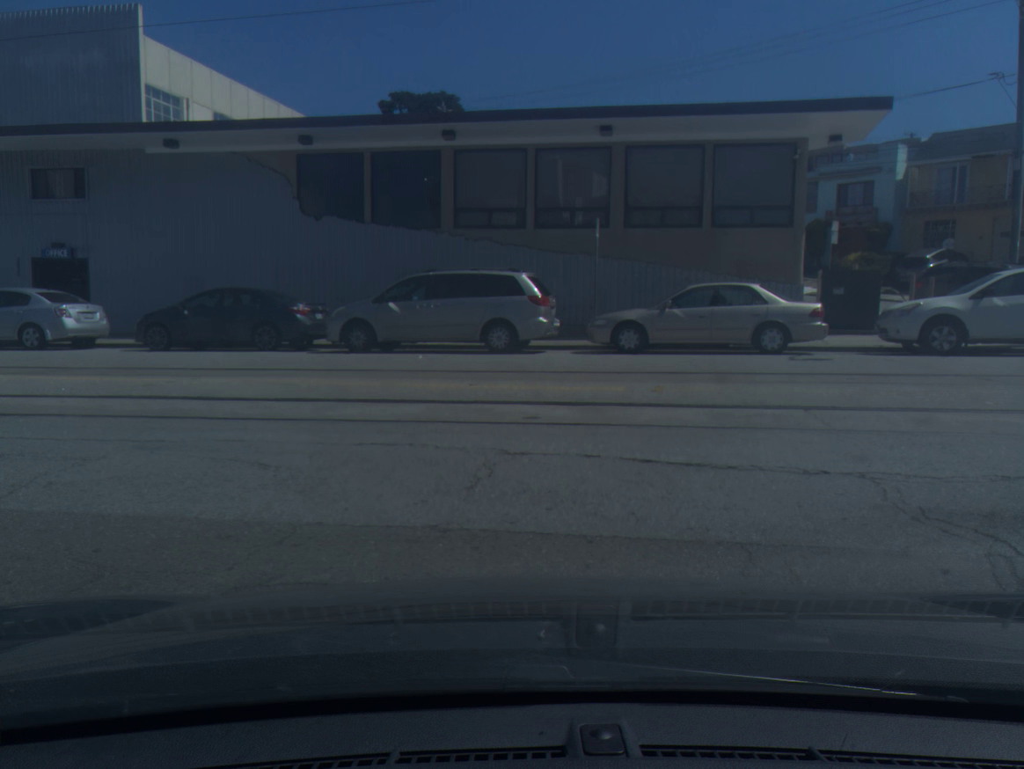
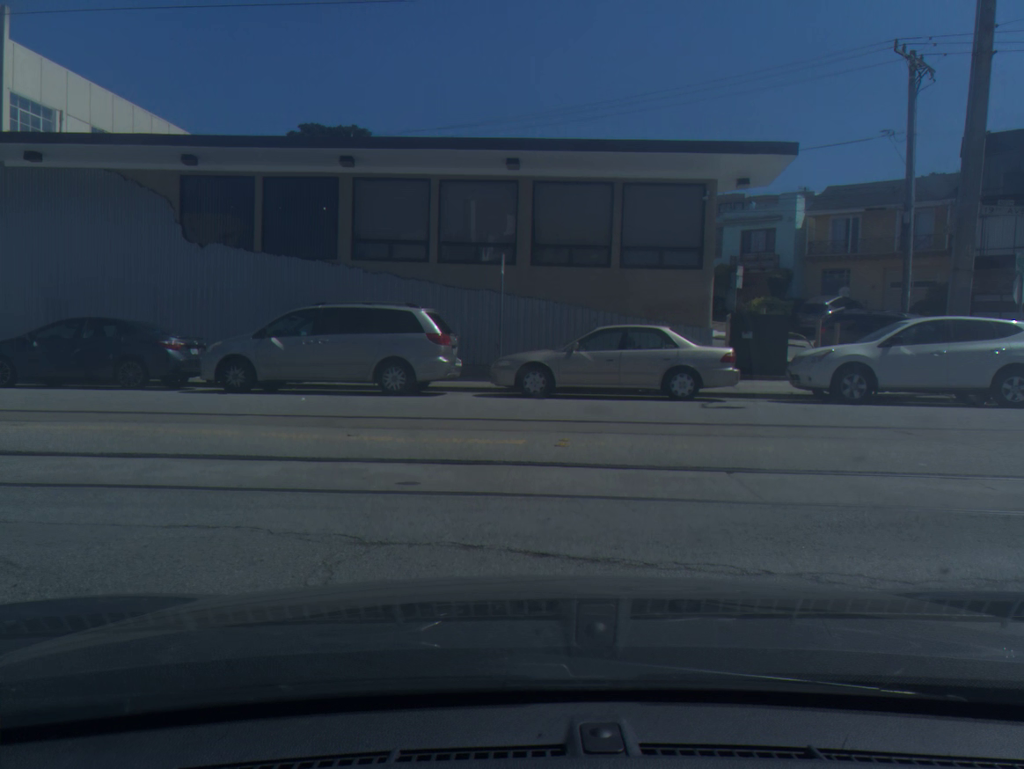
(+0.3, +1.1) m; +7°
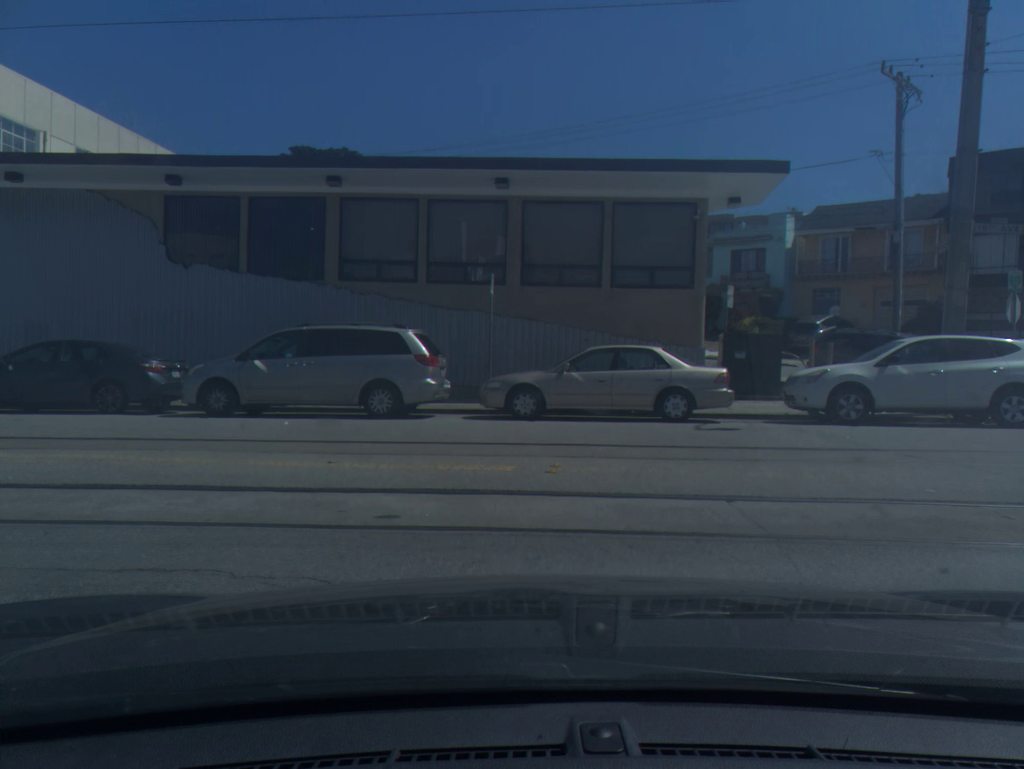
(0.0, +0.3) m; +1°
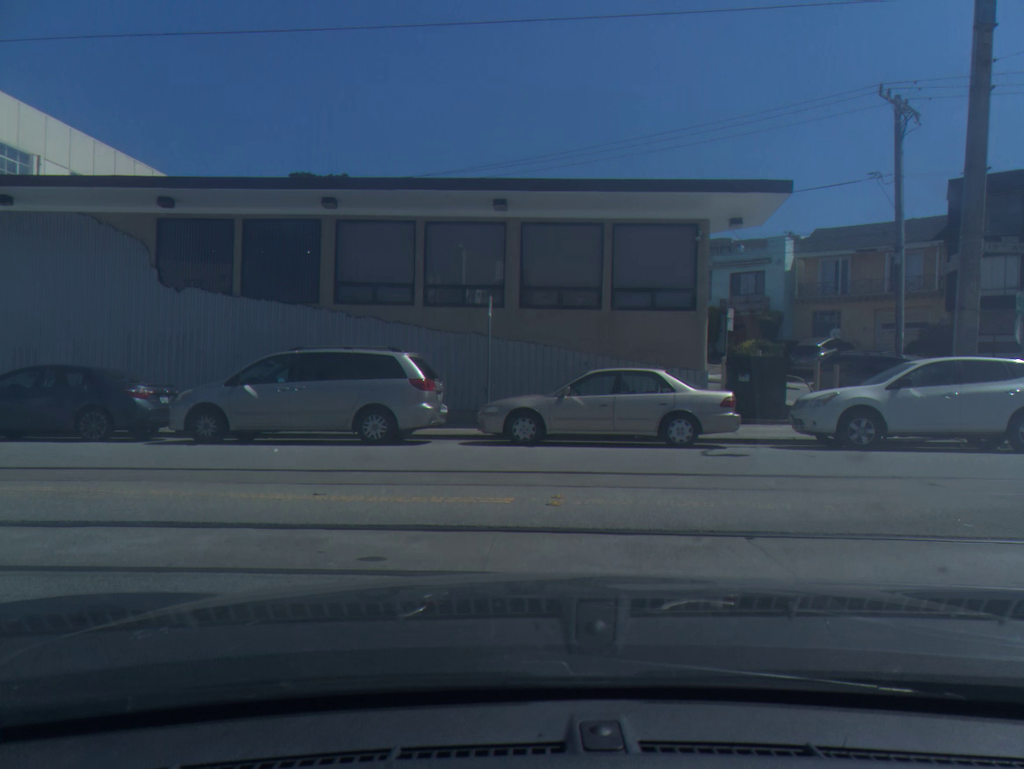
(0.0, +0.5) m; 0°
